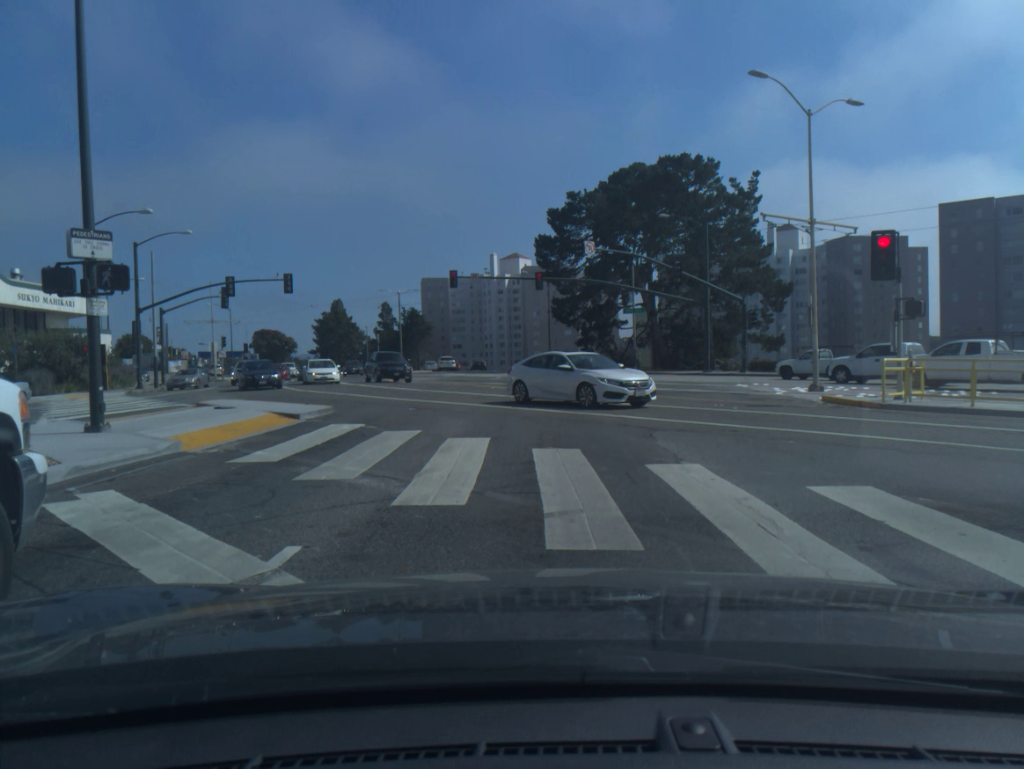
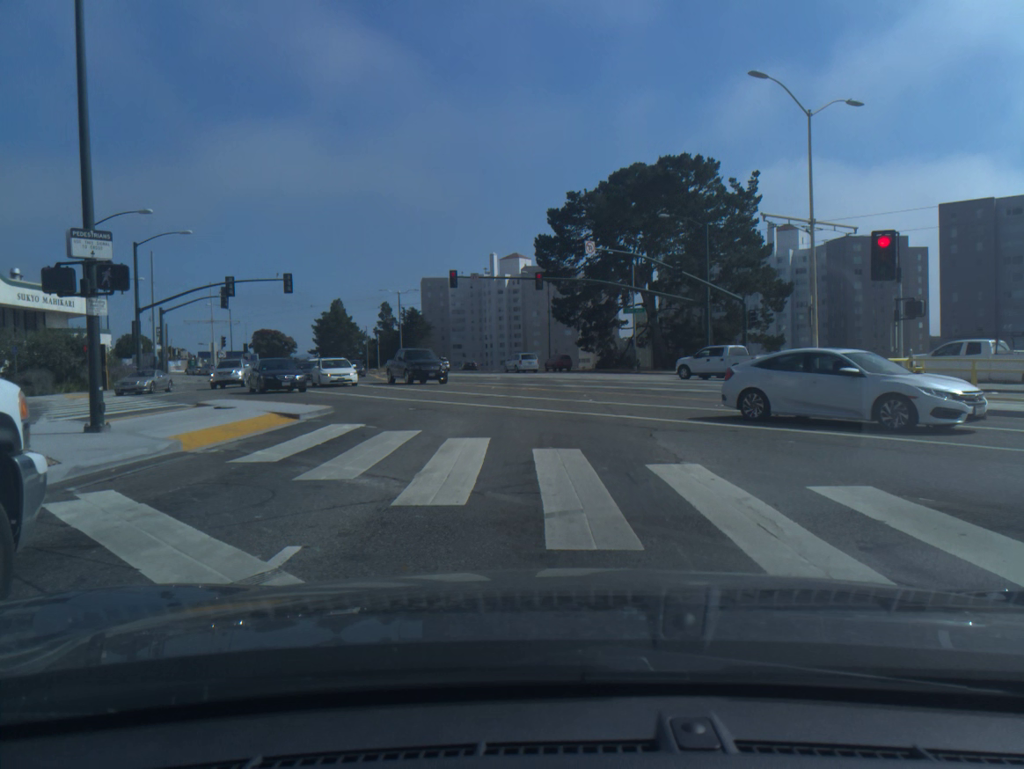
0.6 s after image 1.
(0.0, 0.0) m; 0°
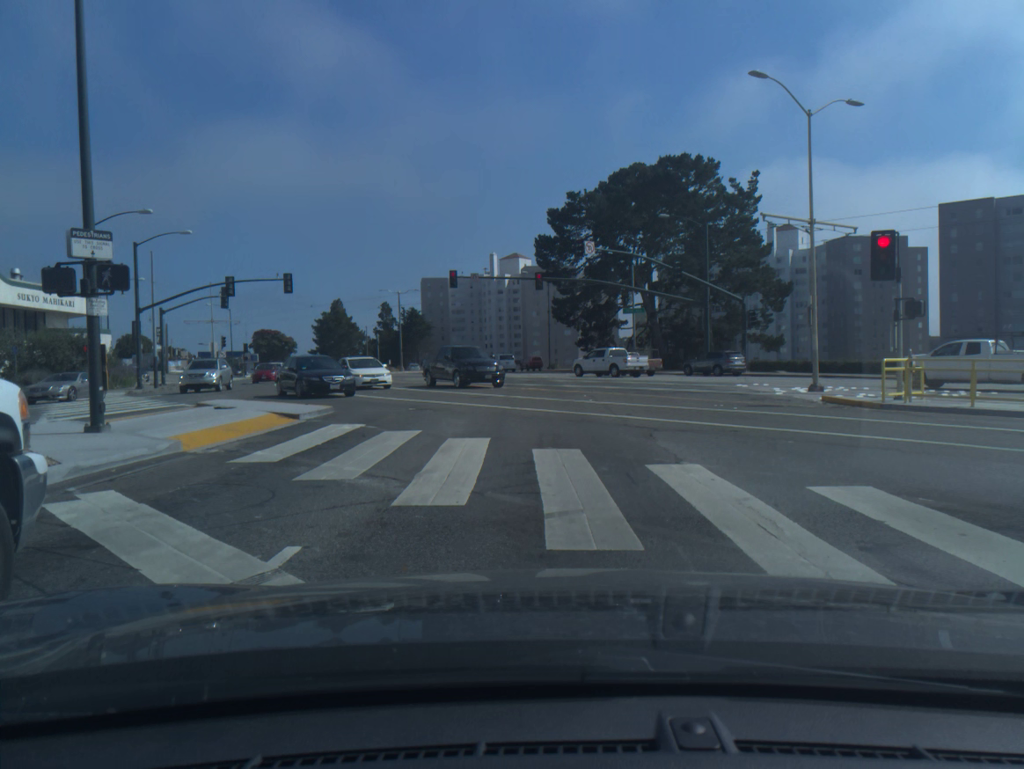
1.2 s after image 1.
(0.0, 0.0) m; 0°
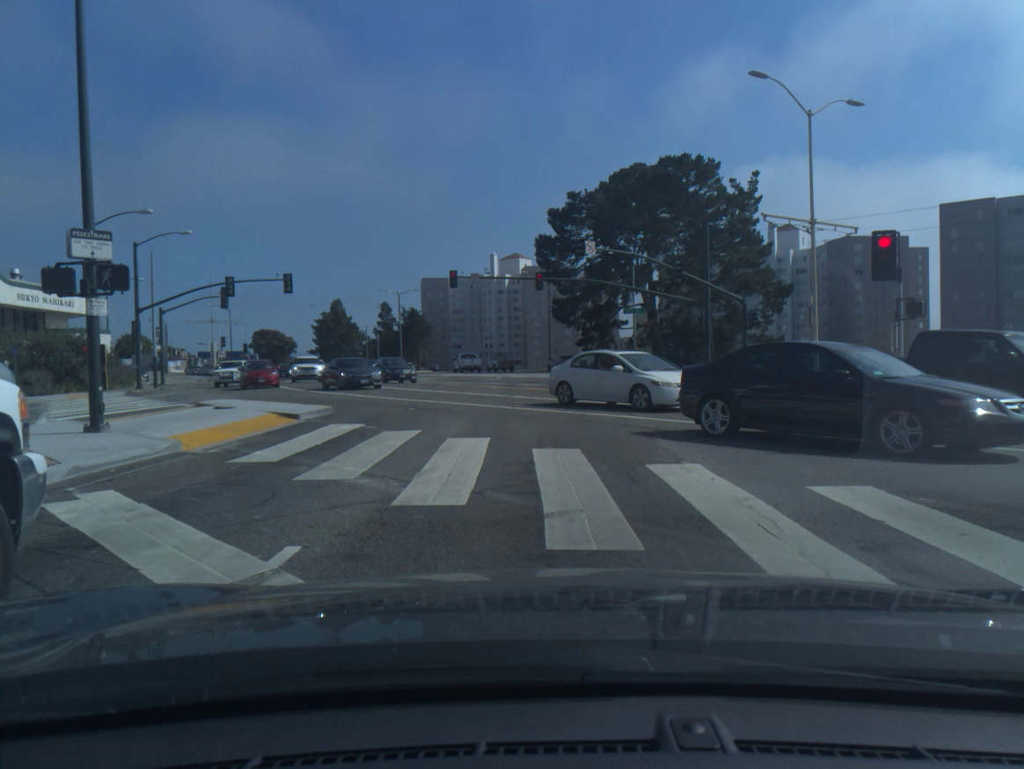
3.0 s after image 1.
(0.0, 0.0) m; 0°
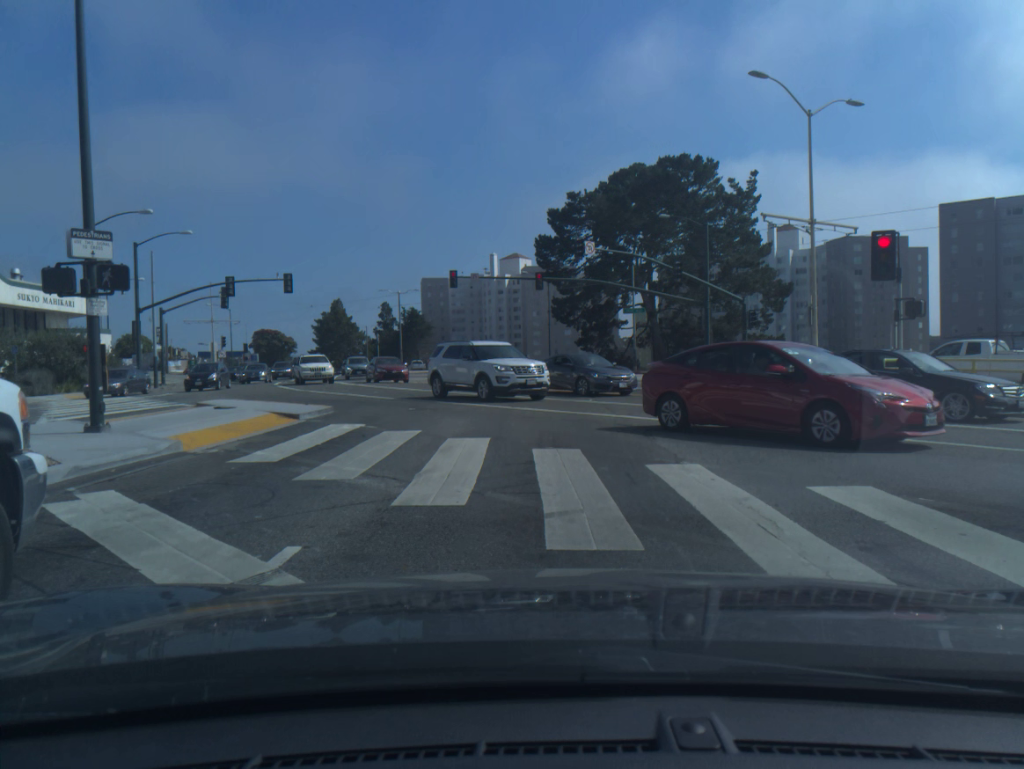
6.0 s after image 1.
(0.0, 0.0) m; 0°
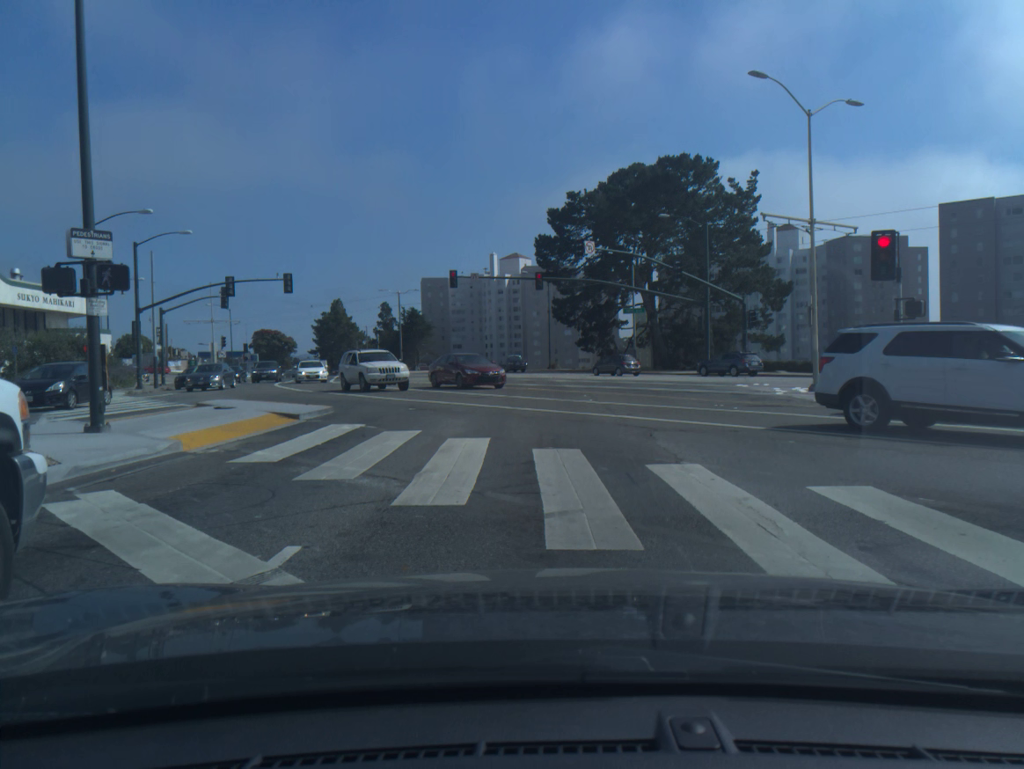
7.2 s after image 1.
(0.0, 0.0) m; 0°
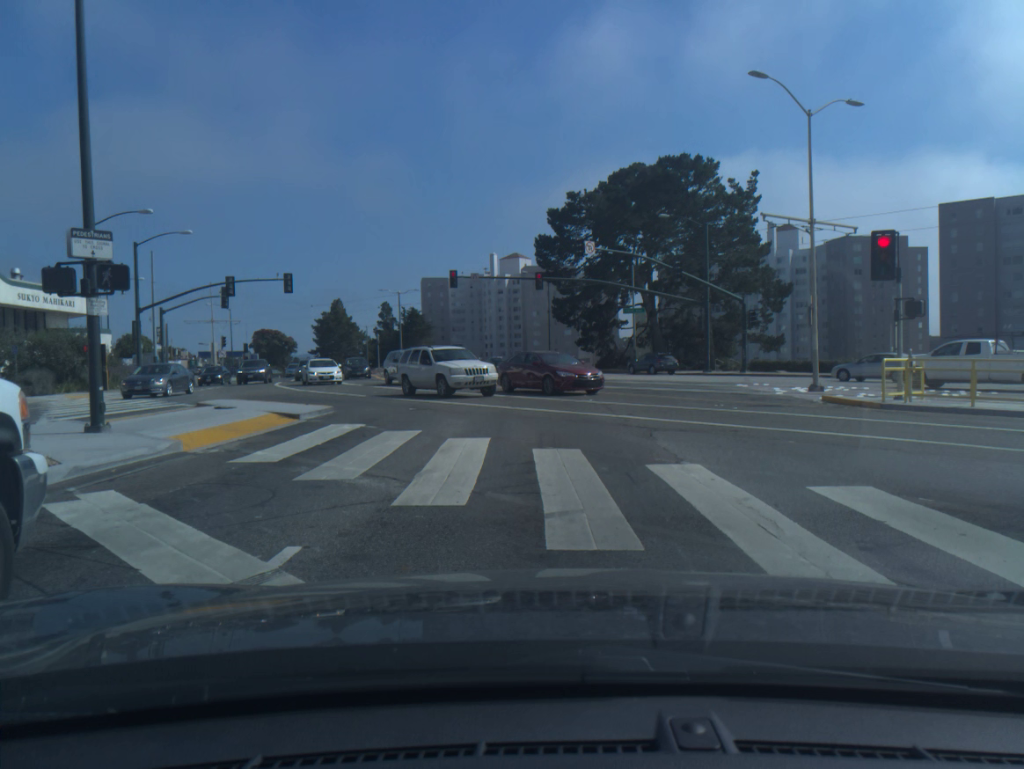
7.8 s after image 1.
(0.0, 0.0) m; 0°
